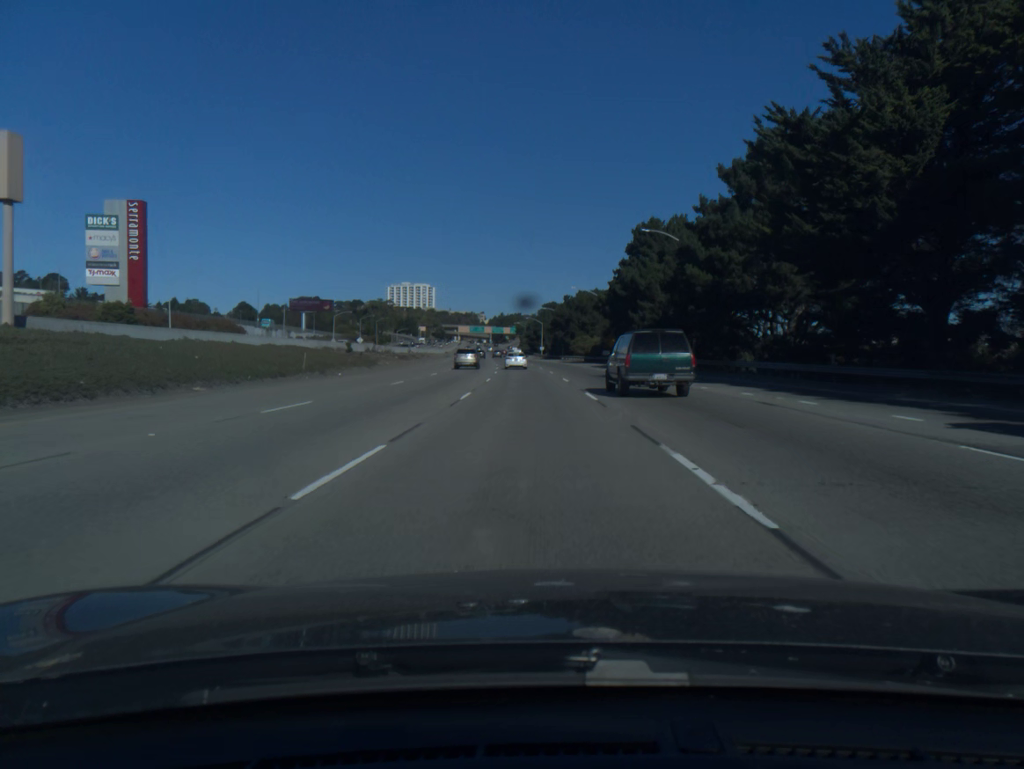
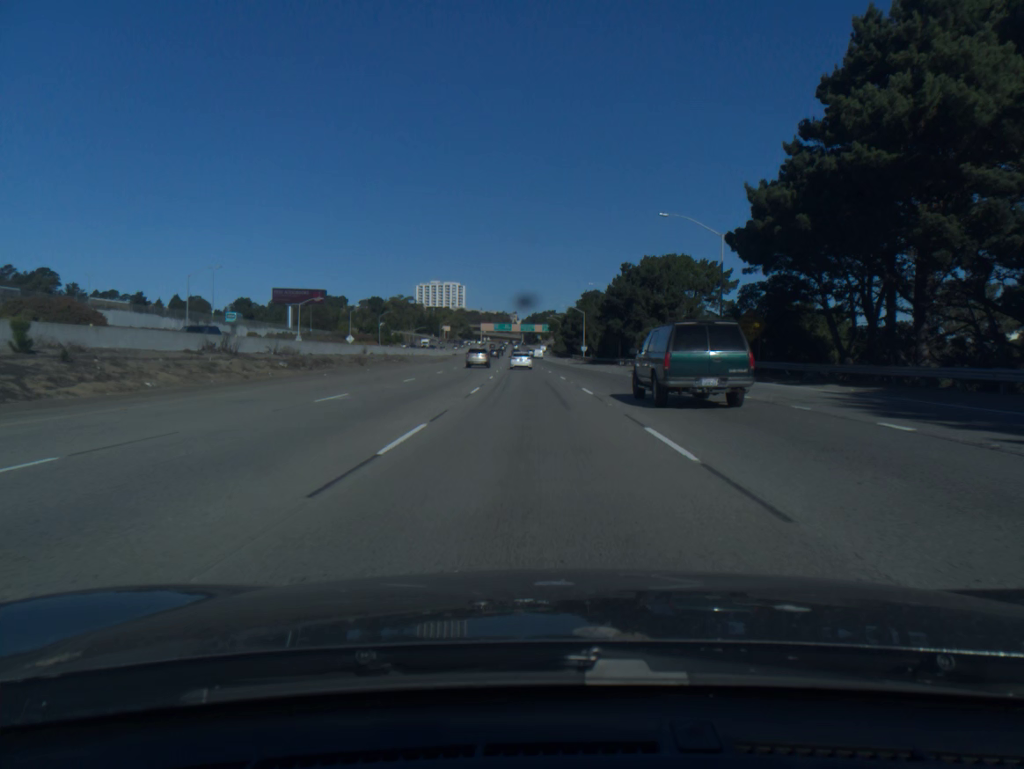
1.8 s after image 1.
(-1.3, +55.5) m; -3°
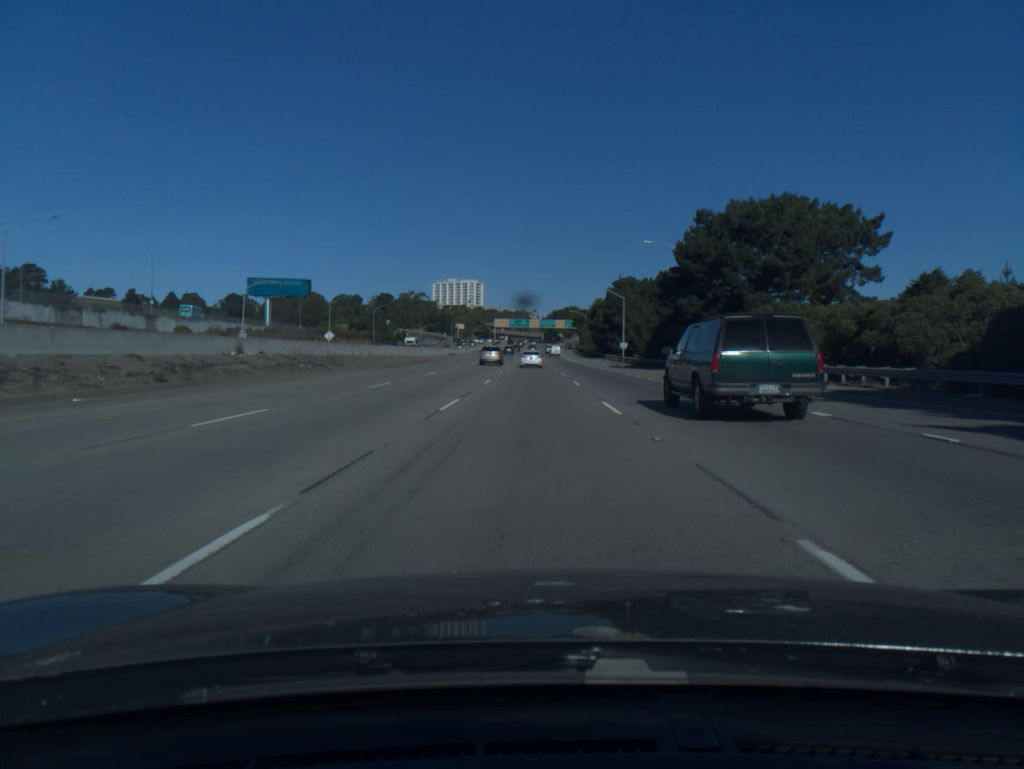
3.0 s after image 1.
(-0.5, +36.9) m; -1°
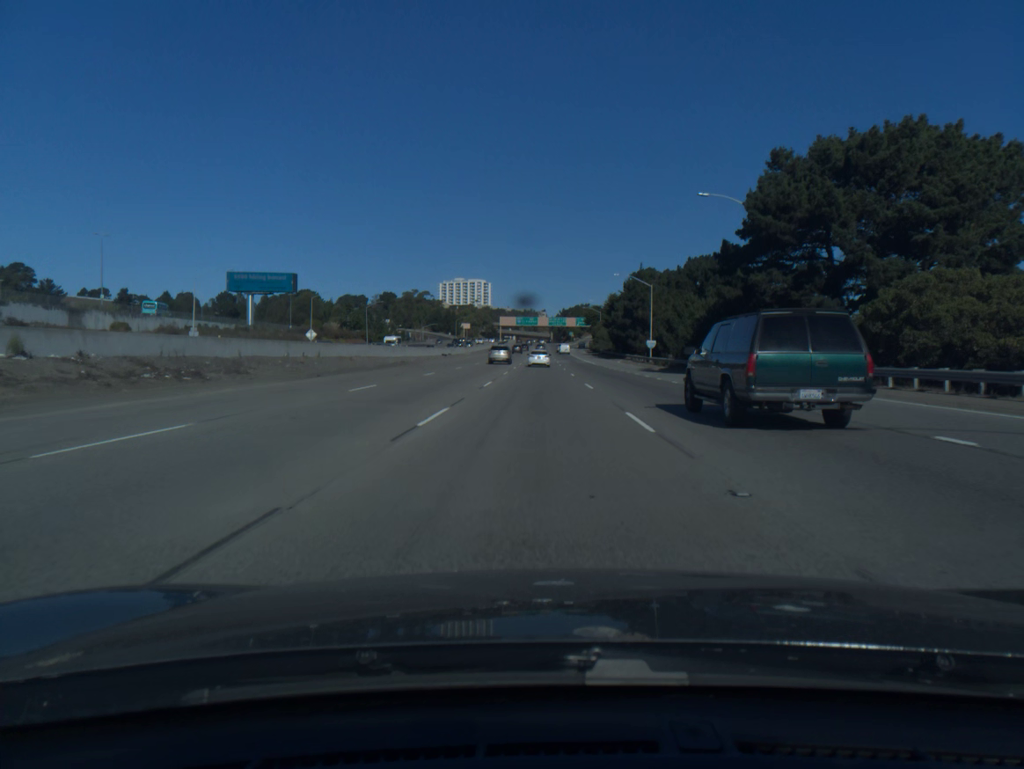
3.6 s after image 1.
(-0.1, +18.5) m; -1°
